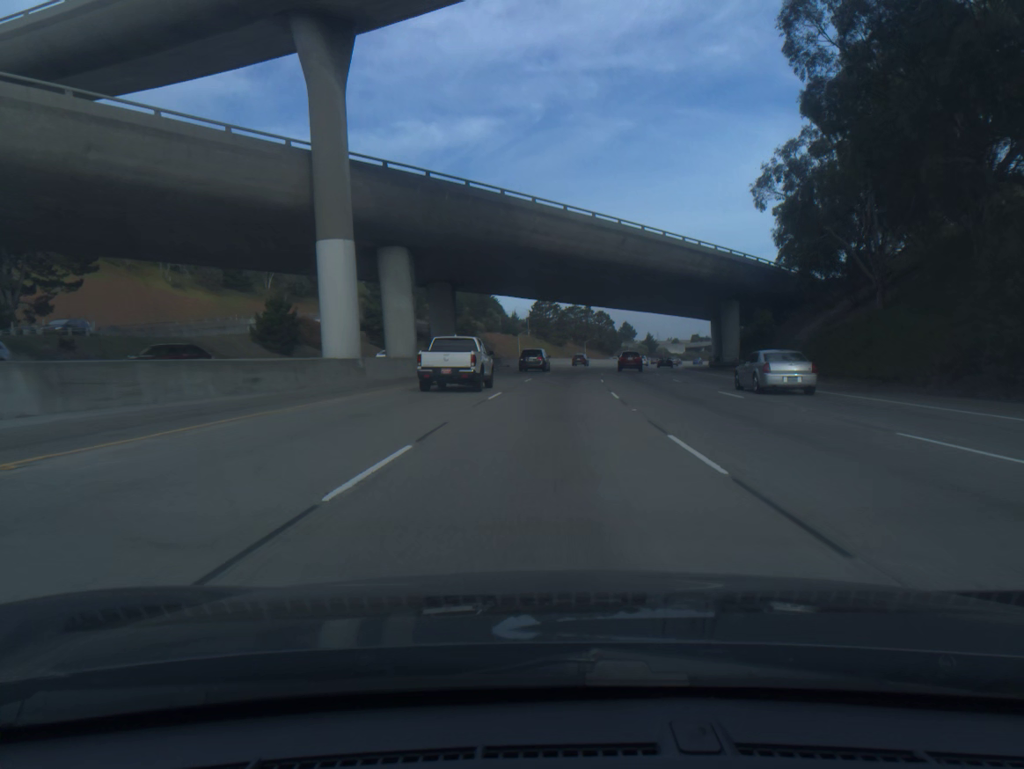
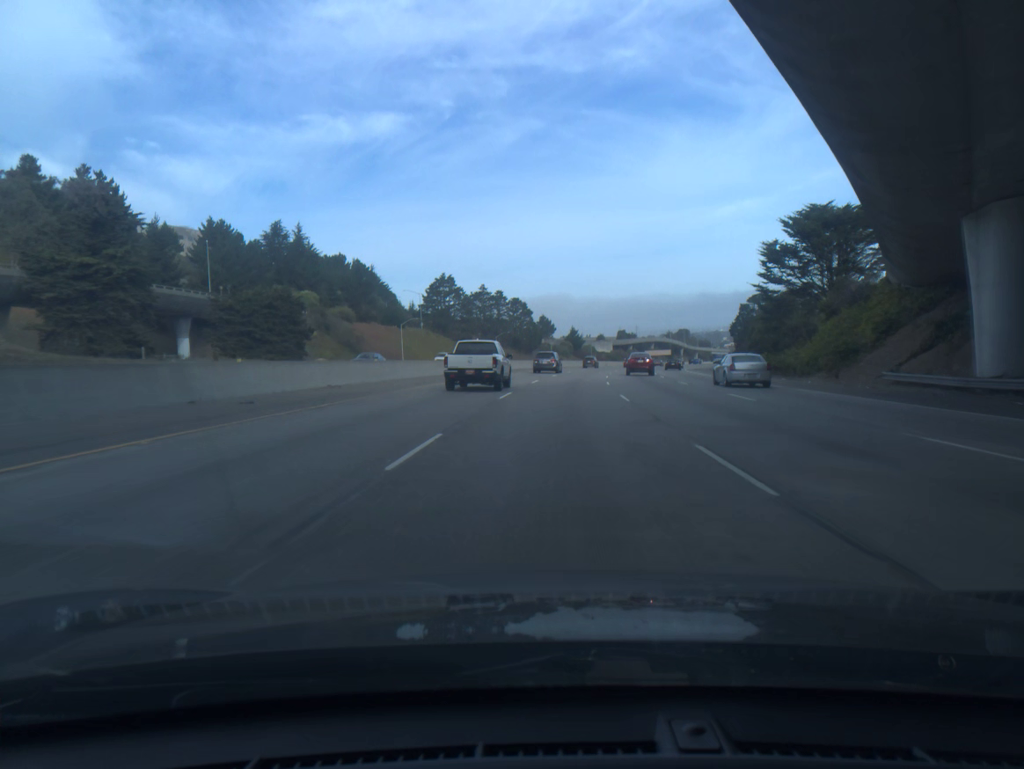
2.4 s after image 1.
(+3.8, +71.2) m; +6°
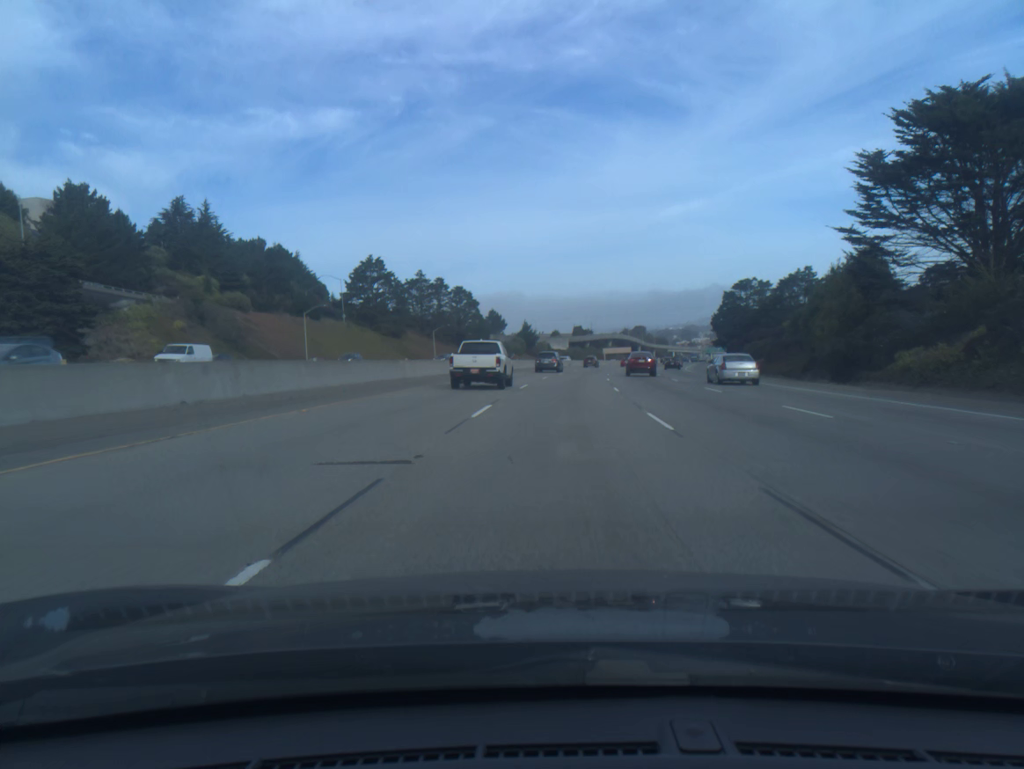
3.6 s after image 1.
(+1.1, +36.3) m; +3°
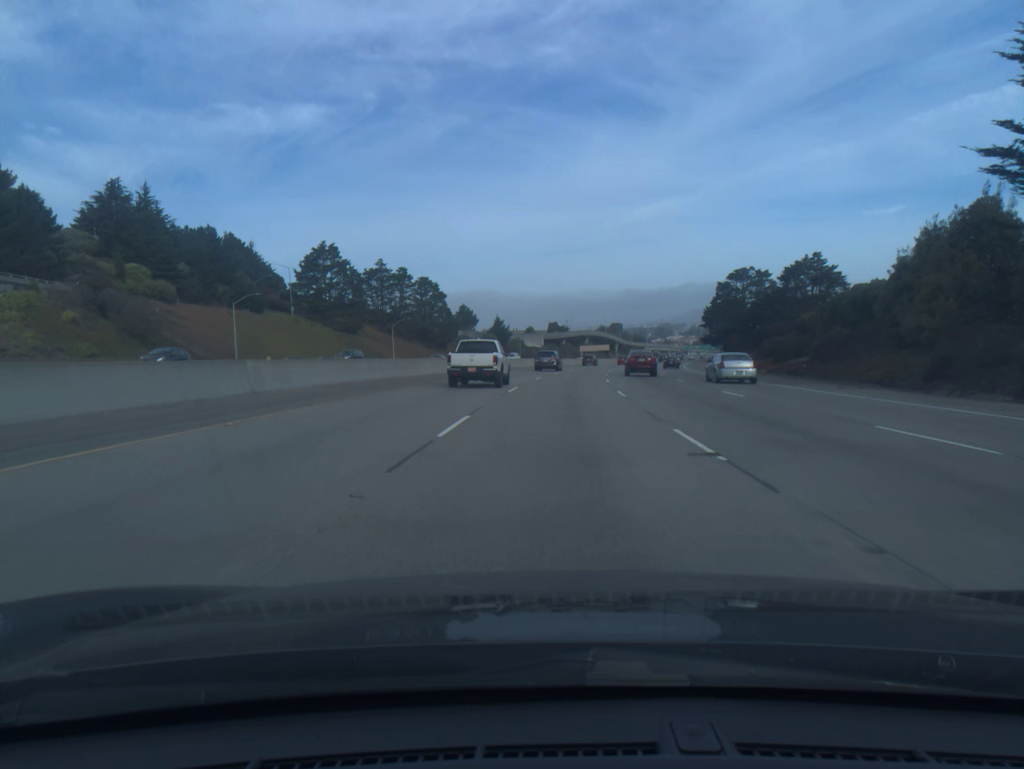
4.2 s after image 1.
(+0.3, +18.4) m; +2°
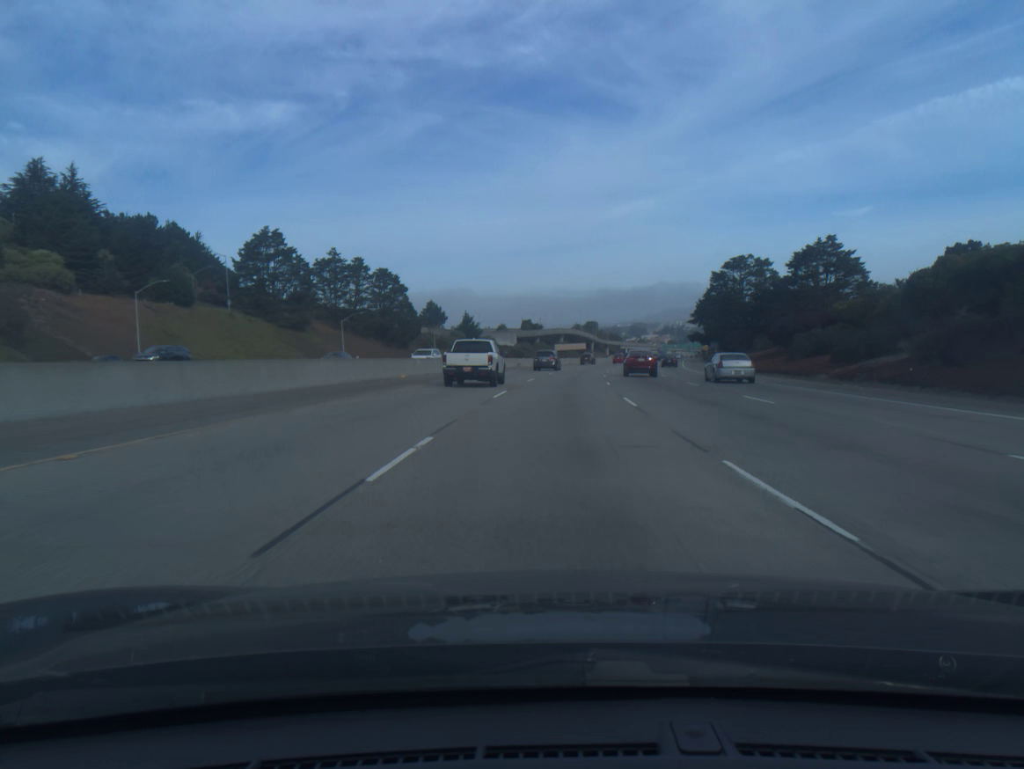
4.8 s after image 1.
(+0.3, +18.5) m; +2°
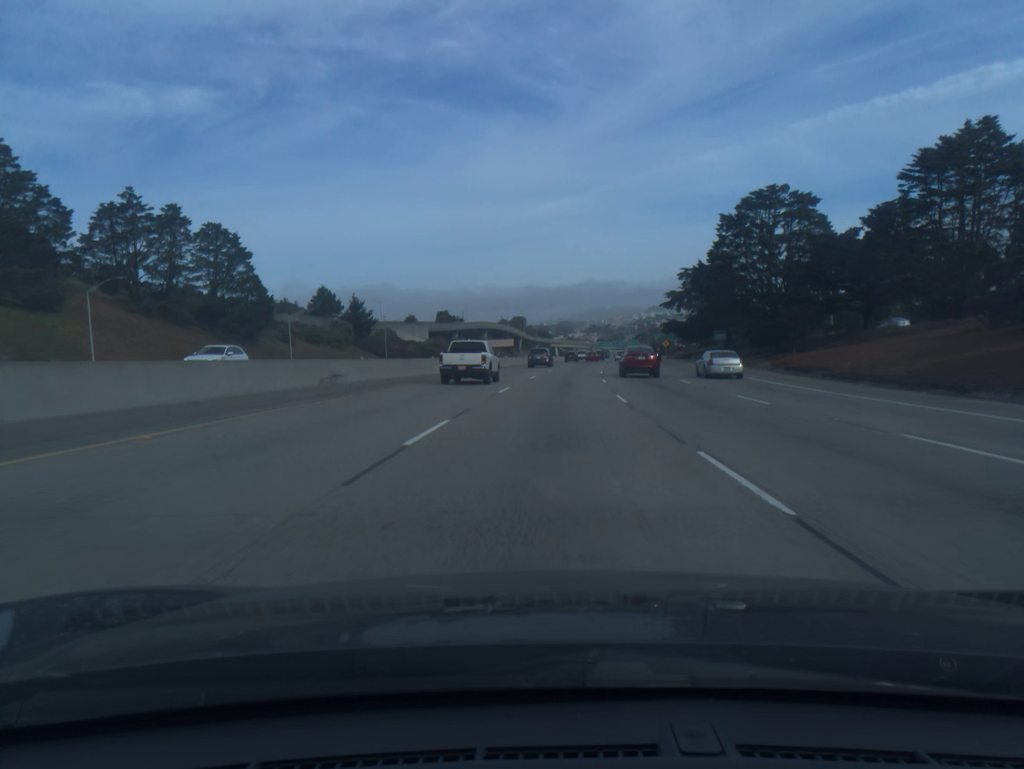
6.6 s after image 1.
(+2.7, +55.8) m; +5°
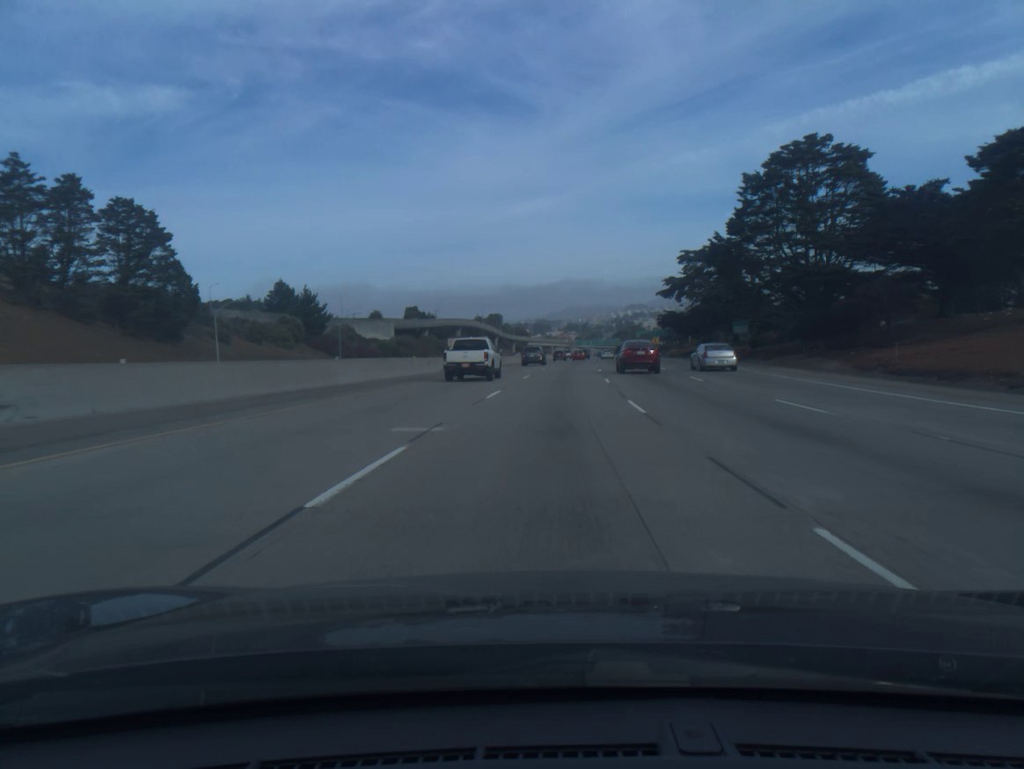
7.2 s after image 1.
(+0.3, +18.7) m; +2°
